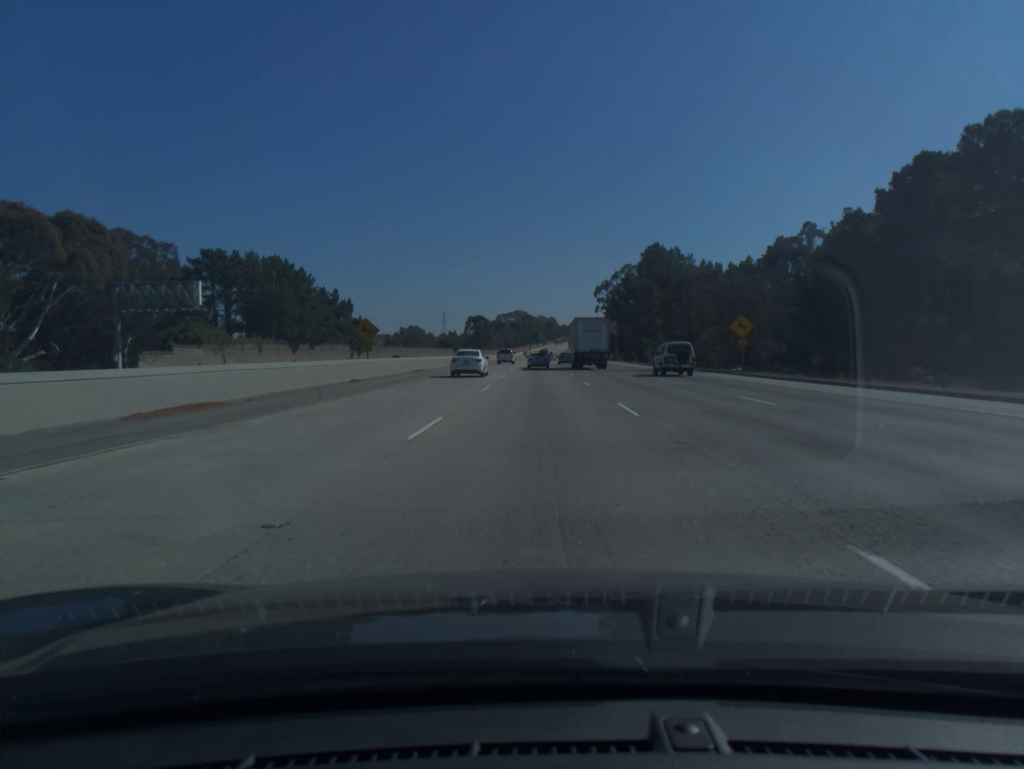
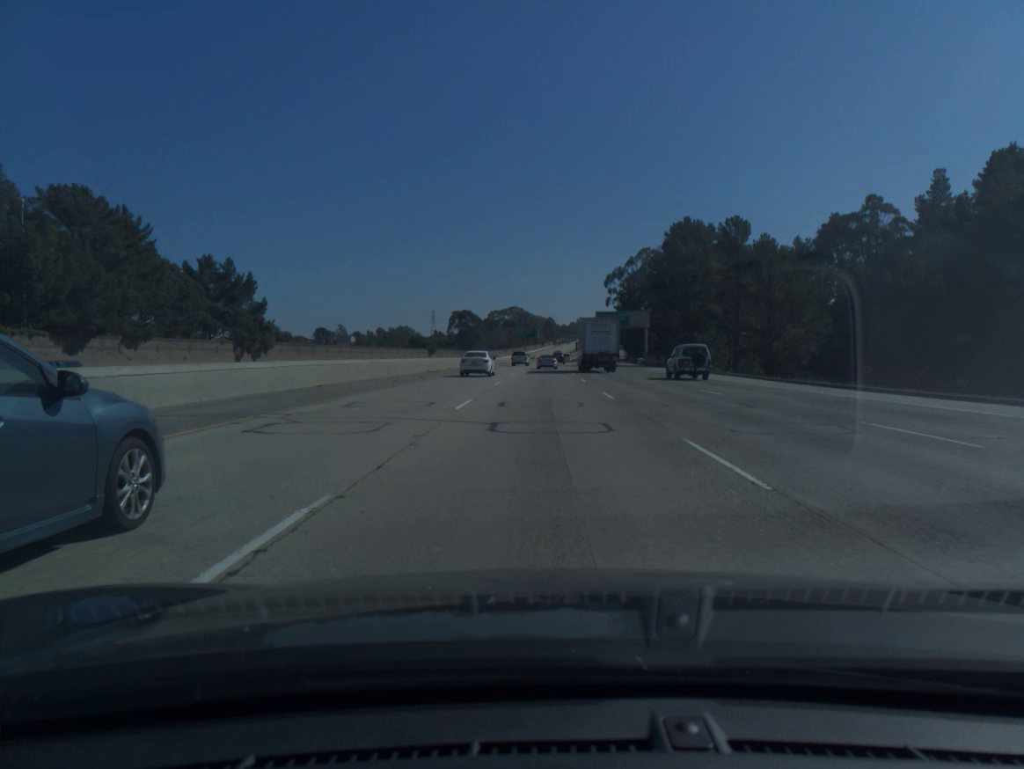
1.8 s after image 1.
(0.0, +52.3) m; 0°
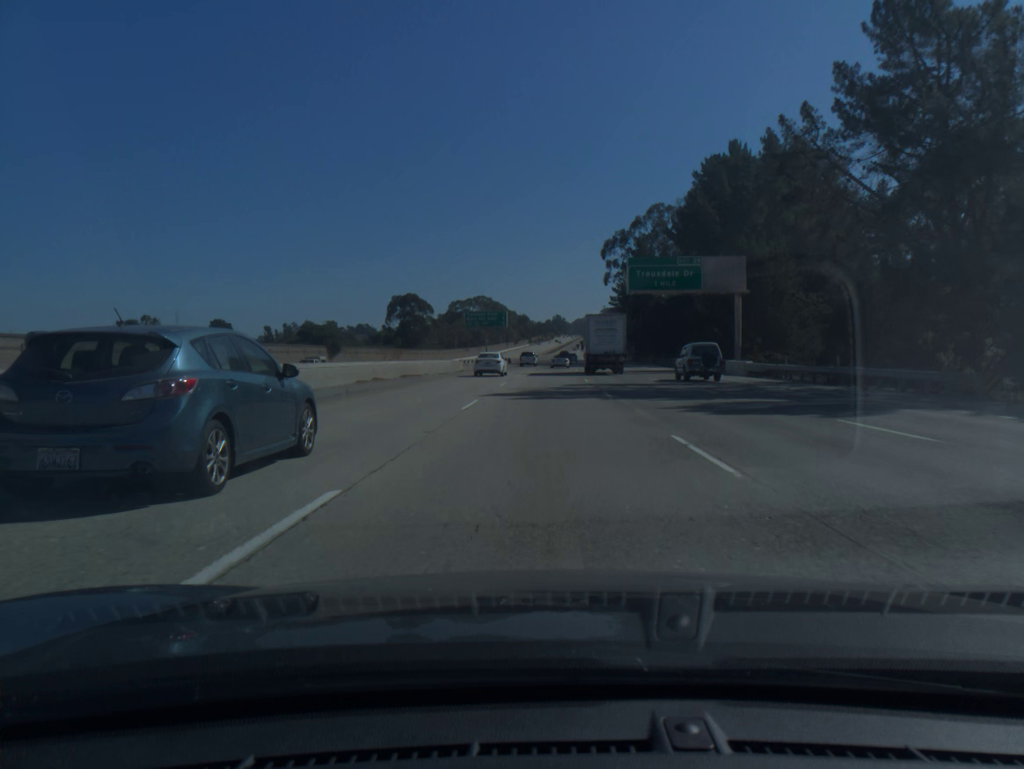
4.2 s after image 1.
(+1.0, +71.8) m; +2°
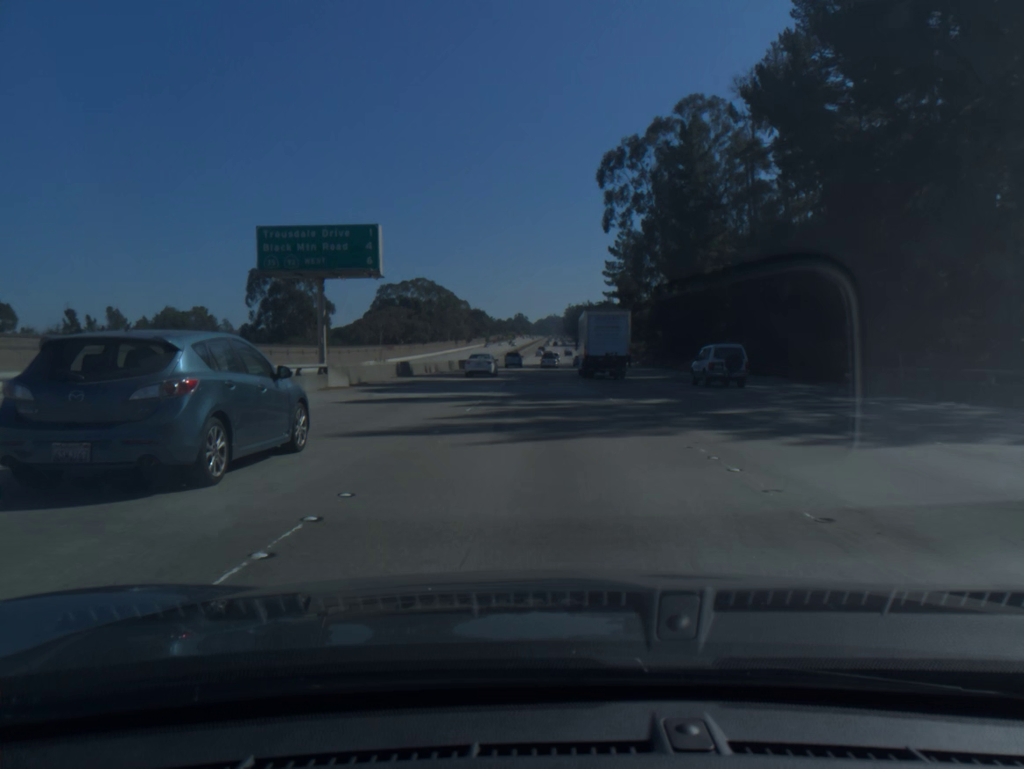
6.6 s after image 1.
(+1.7, +74.1) m; +3°
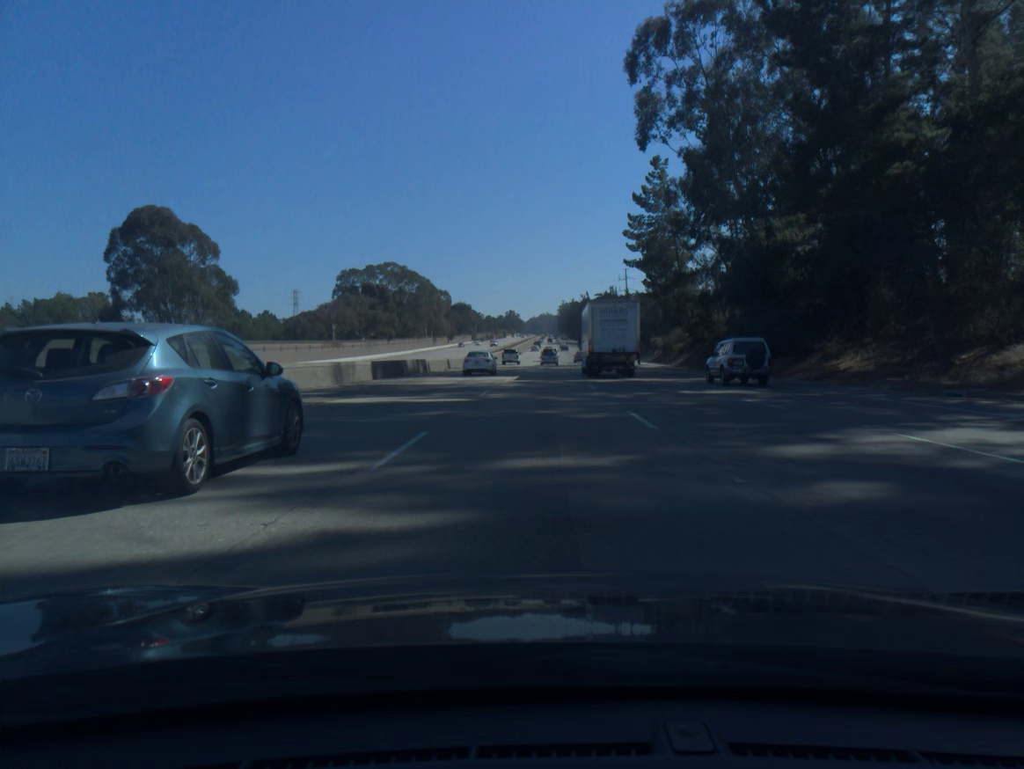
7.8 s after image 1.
(+0.3, +37.8) m; +1°
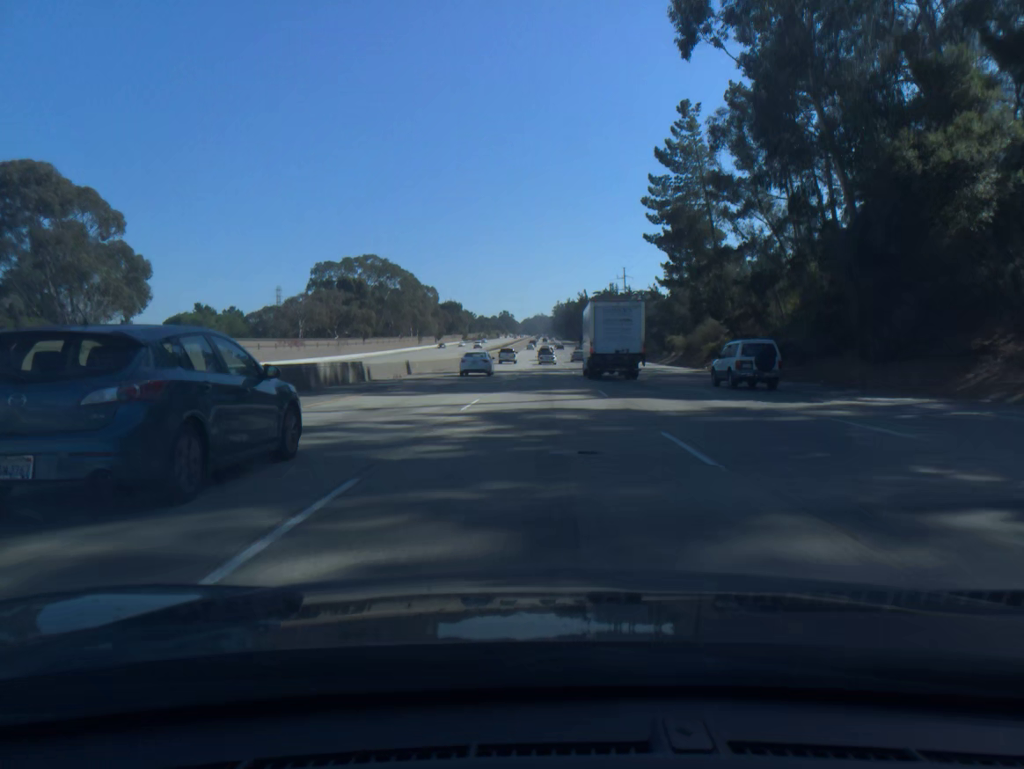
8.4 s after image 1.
(0.0, +19.0) m; 0°
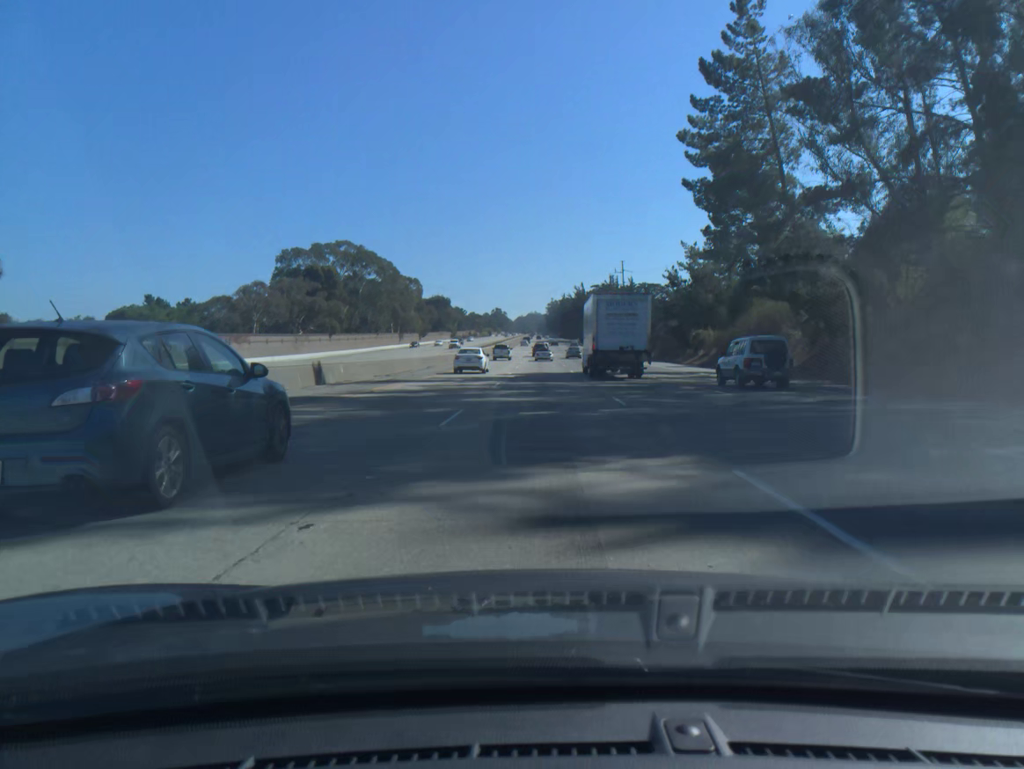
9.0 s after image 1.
(+0.1, +19.1) m; 0°
